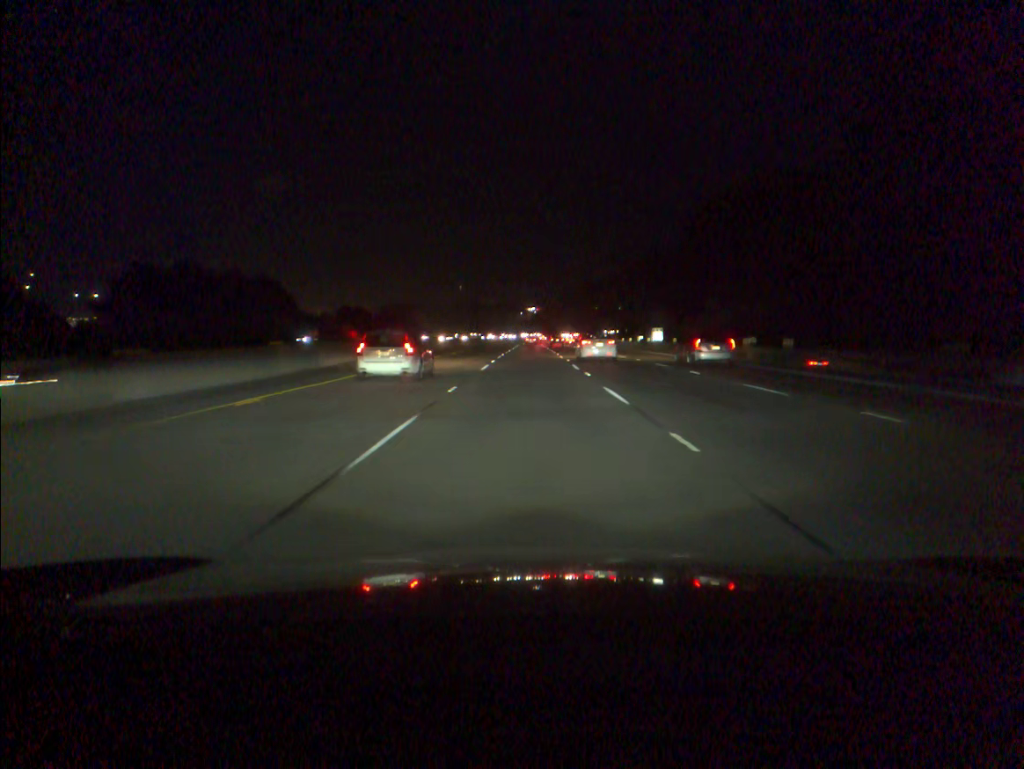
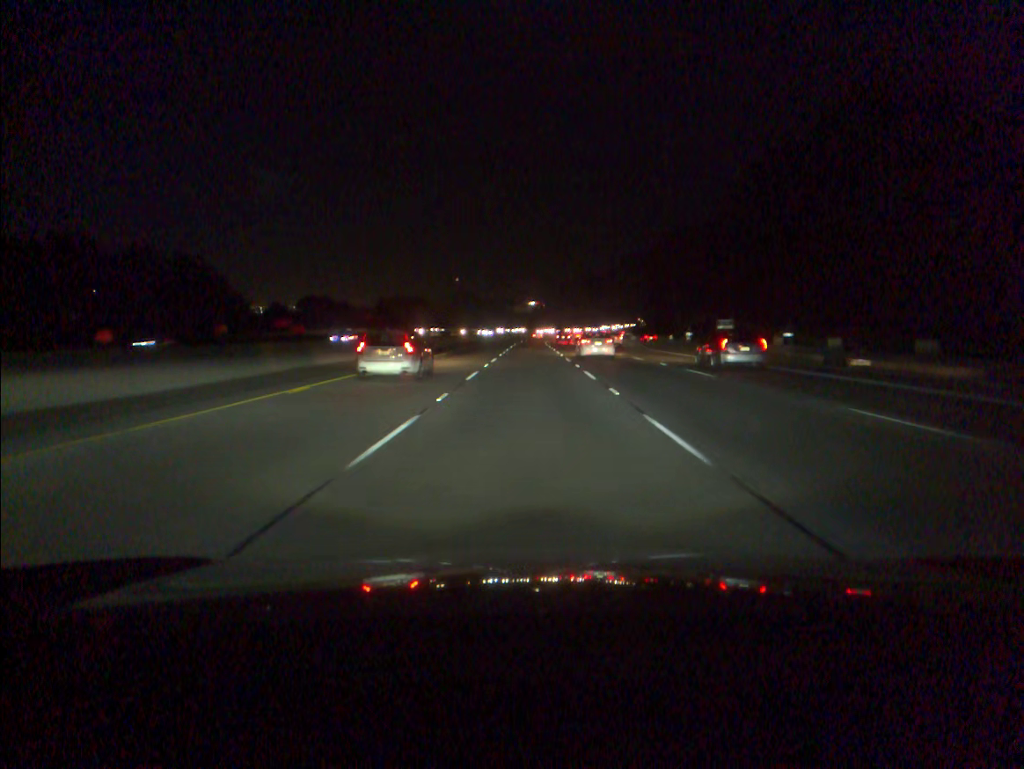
(0.0, +36.4) m; 0°
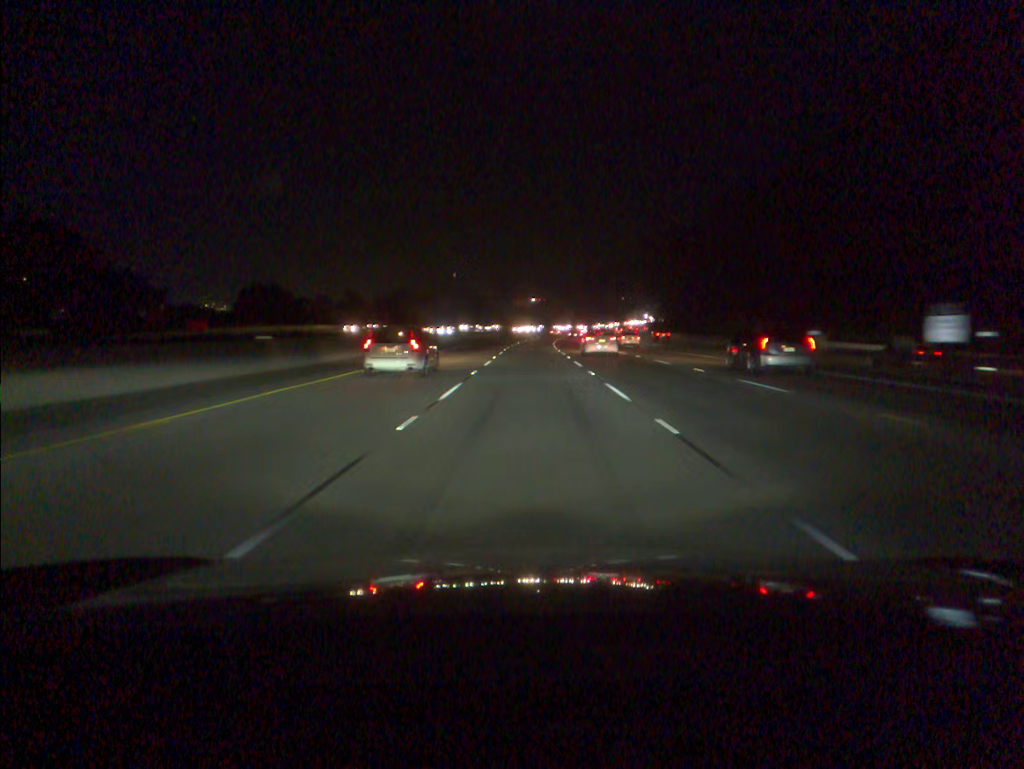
(0.0, +36.4) m; 0°
